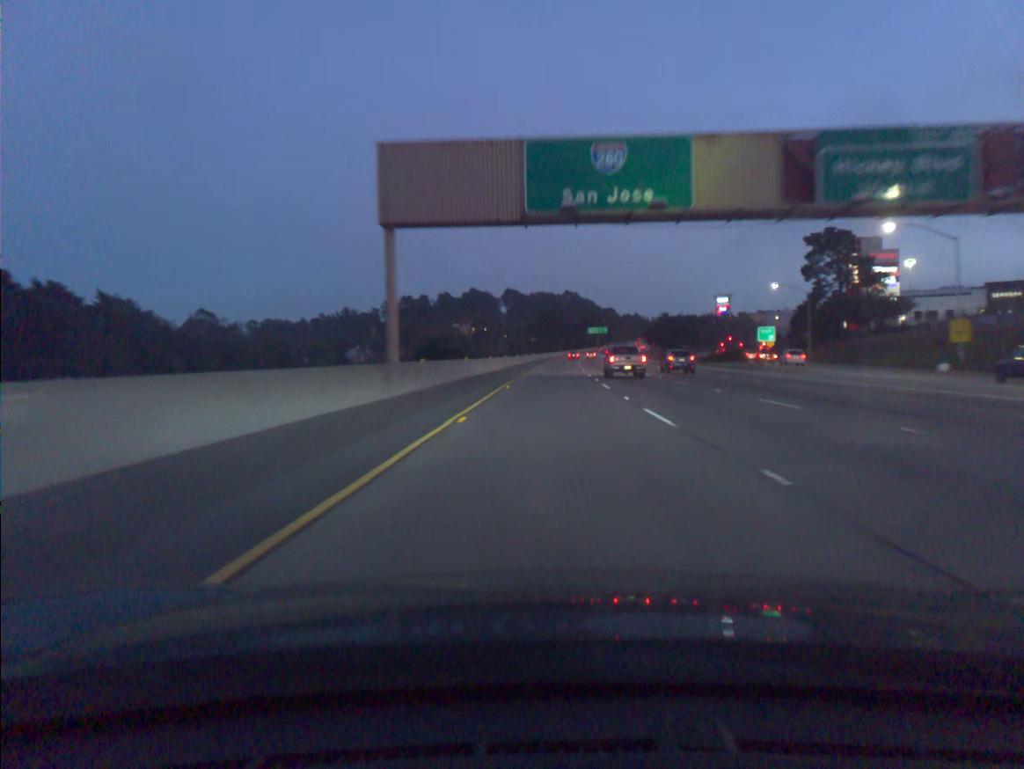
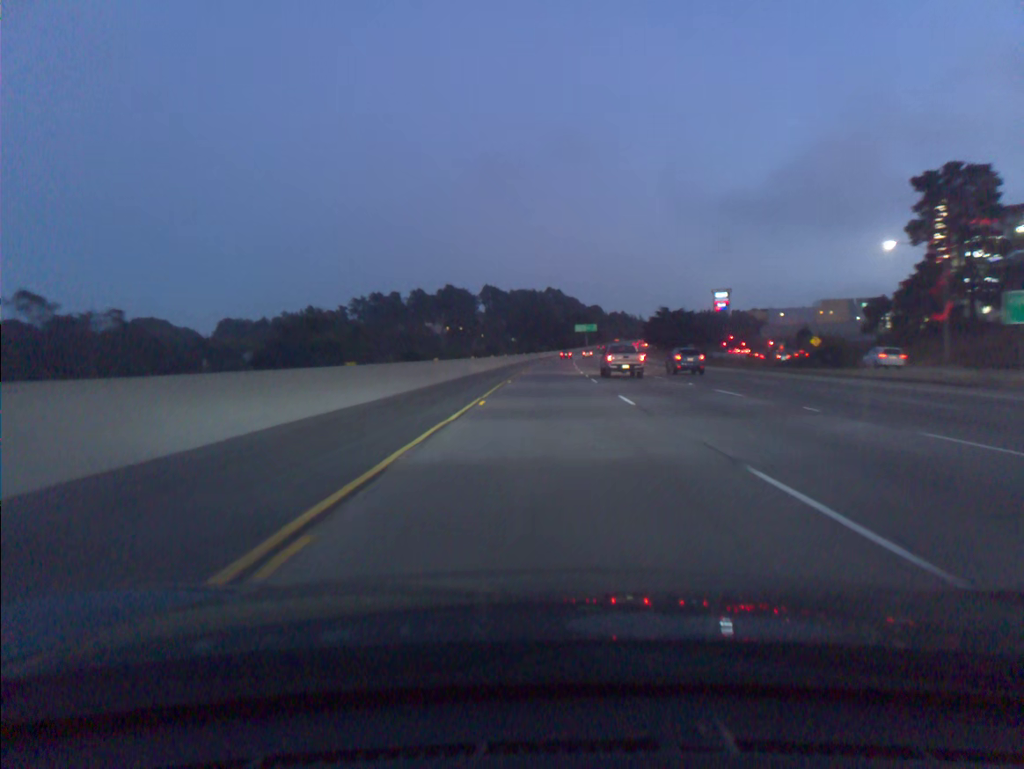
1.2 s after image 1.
(+0.5, +38.9) m; +1°
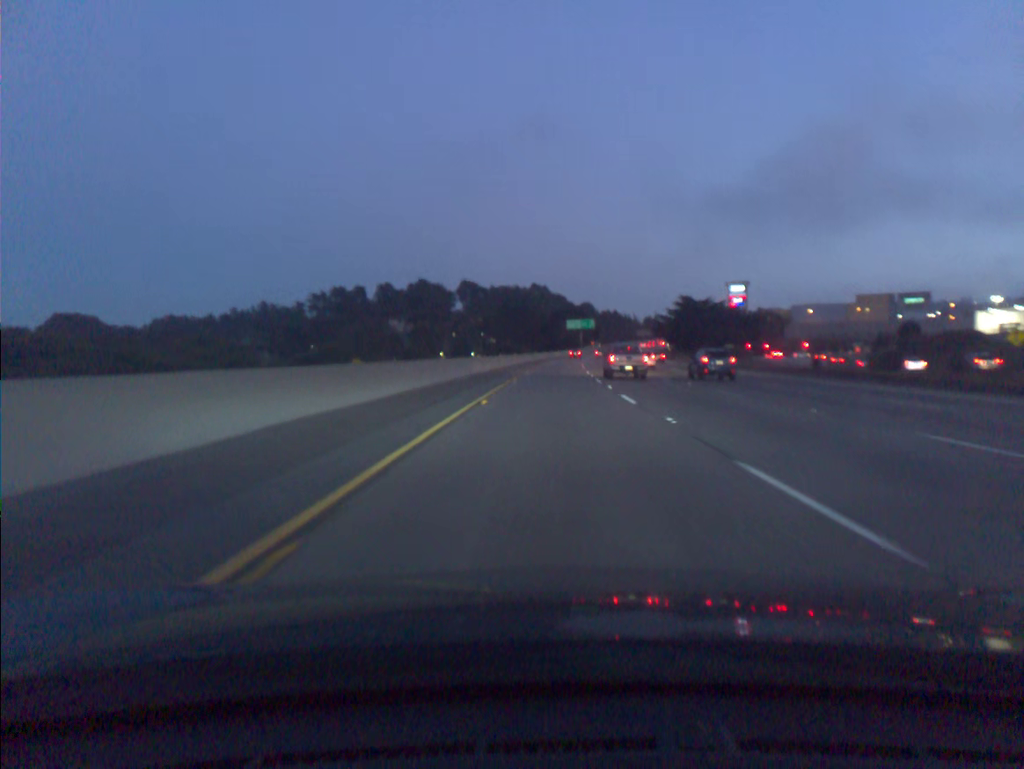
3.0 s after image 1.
(+0.6, +58.4) m; +1°
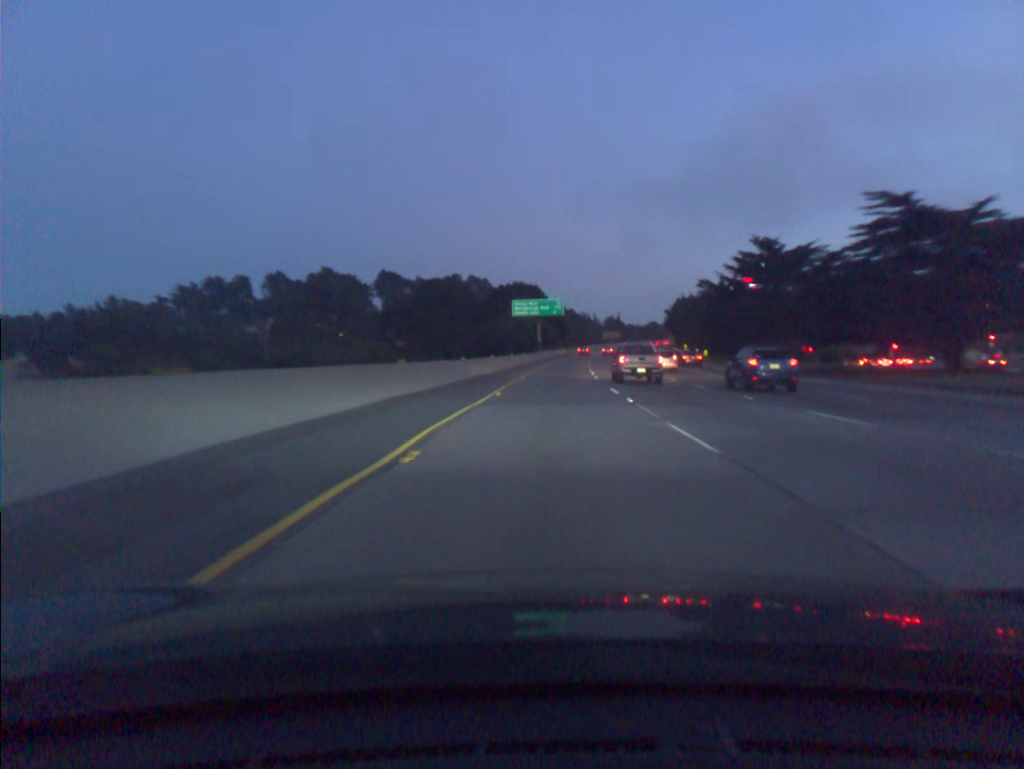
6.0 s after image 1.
(+3.0, +97.4) m; +4°
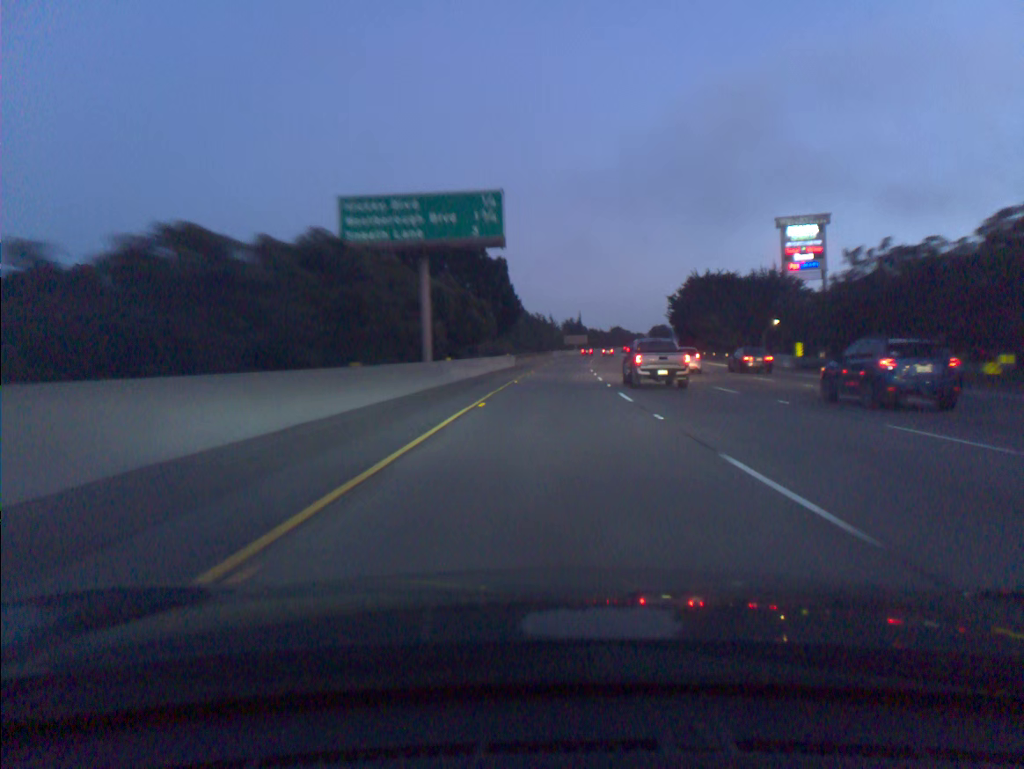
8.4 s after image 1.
(+2.7, +78.0) m; +4°
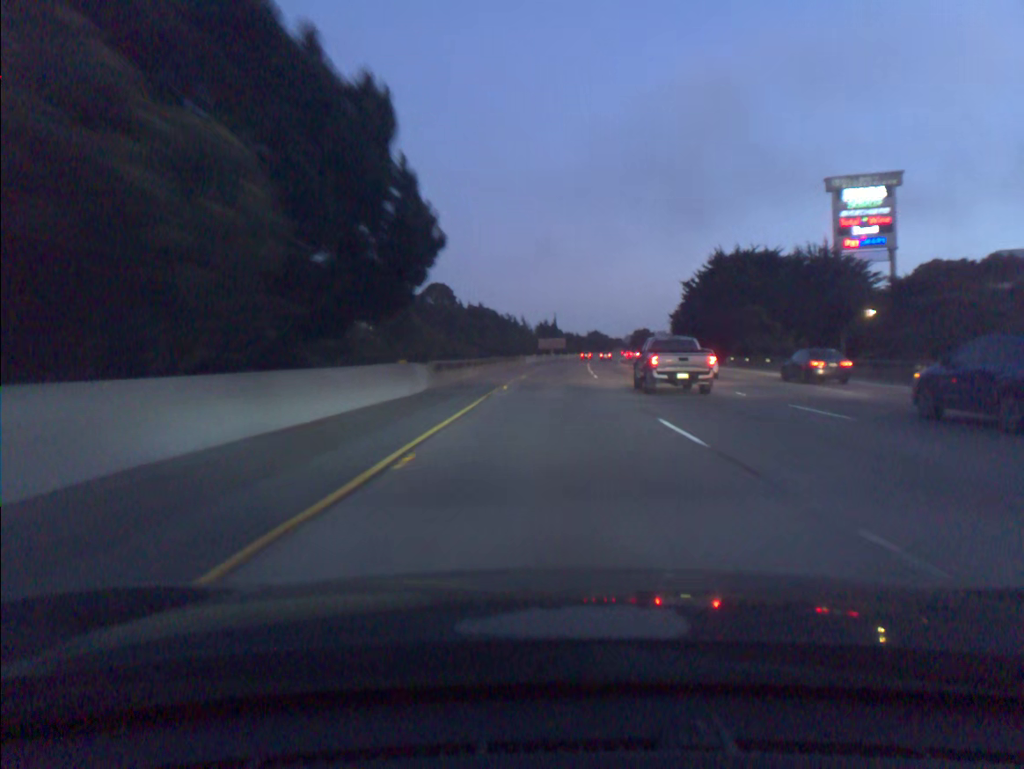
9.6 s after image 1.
(+0.6, +38.9) m; +2°
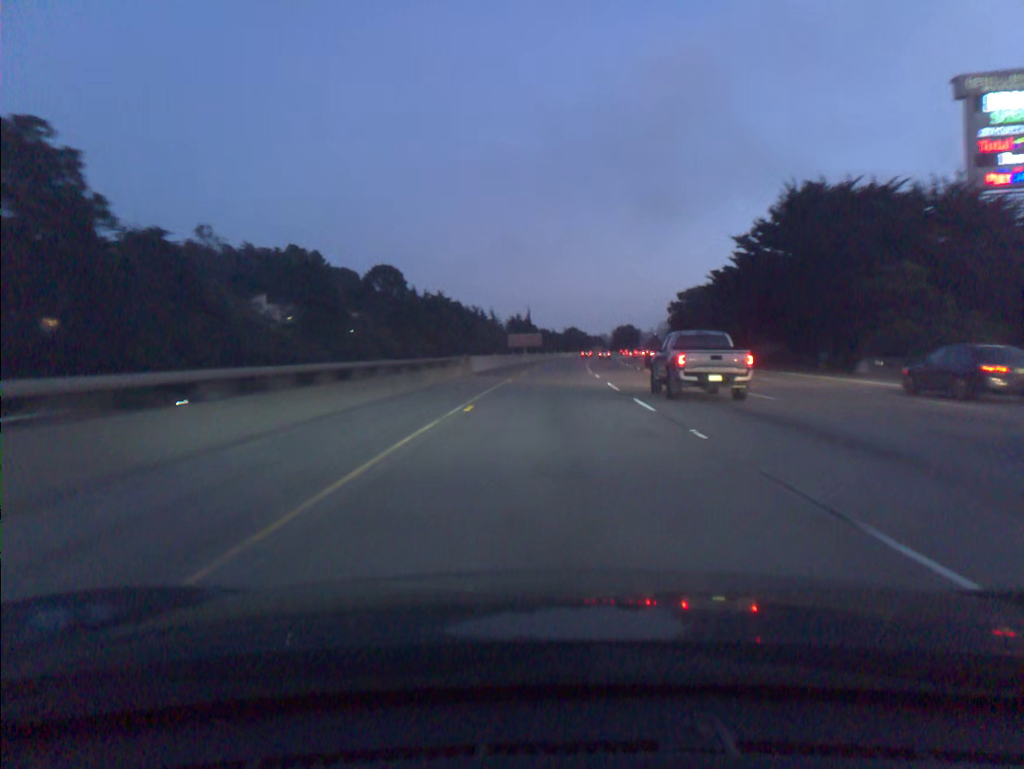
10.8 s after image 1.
(+0.6, +38.8) m; +2°
